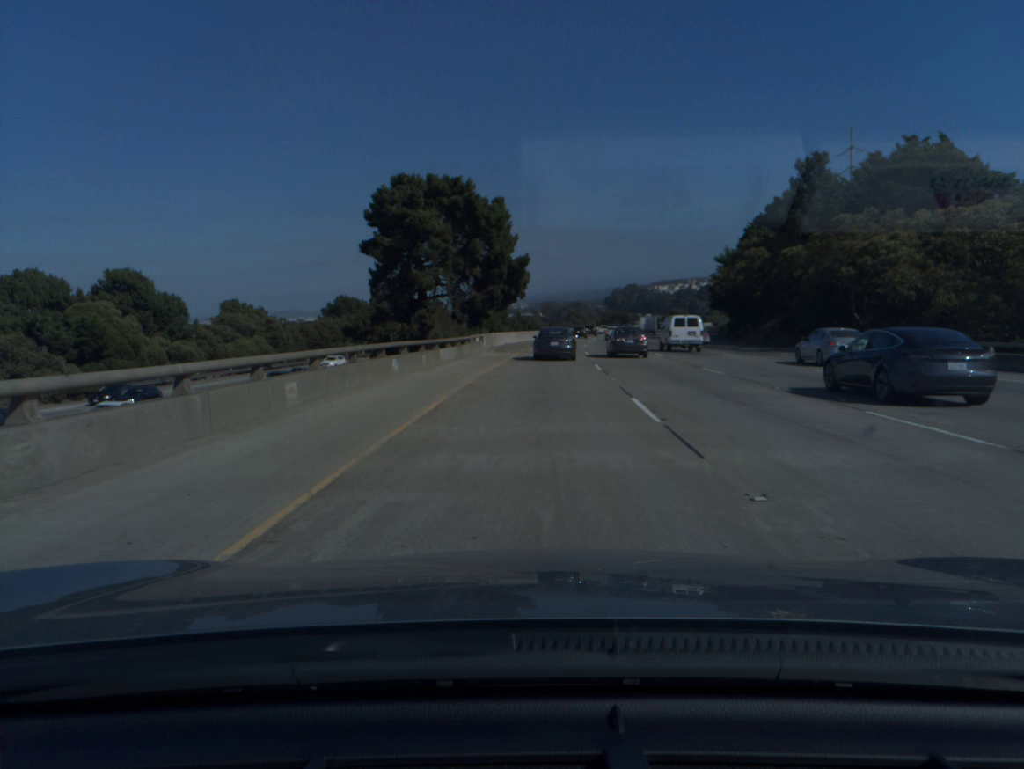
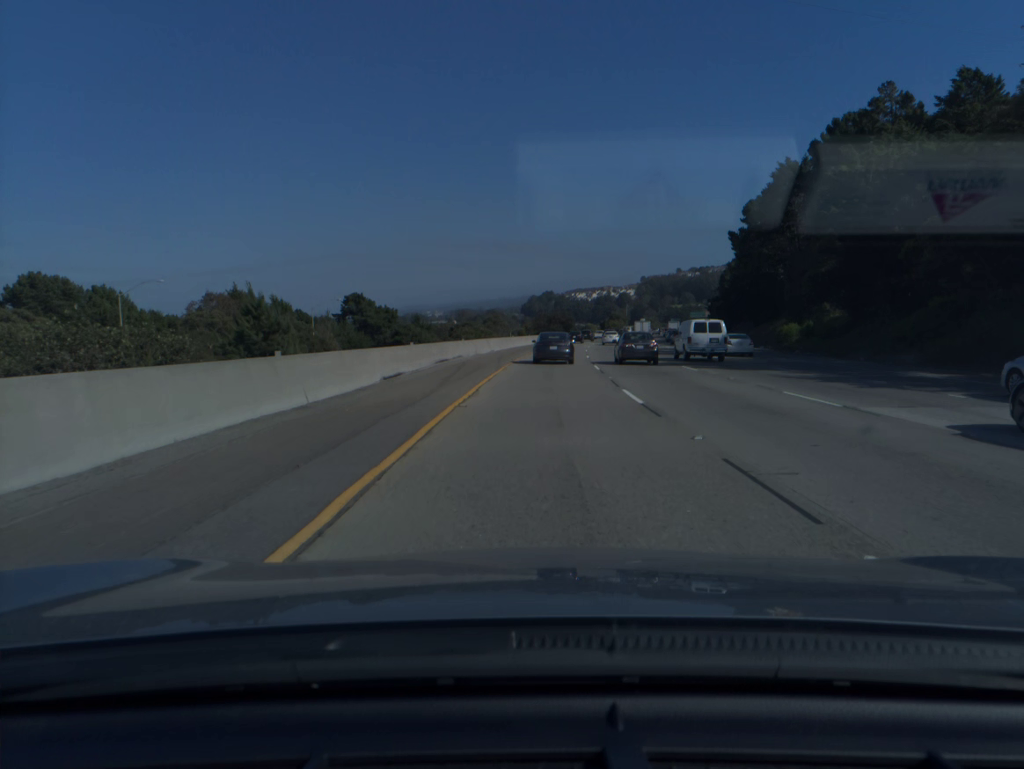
(+3.7, +73.9) m; +6°
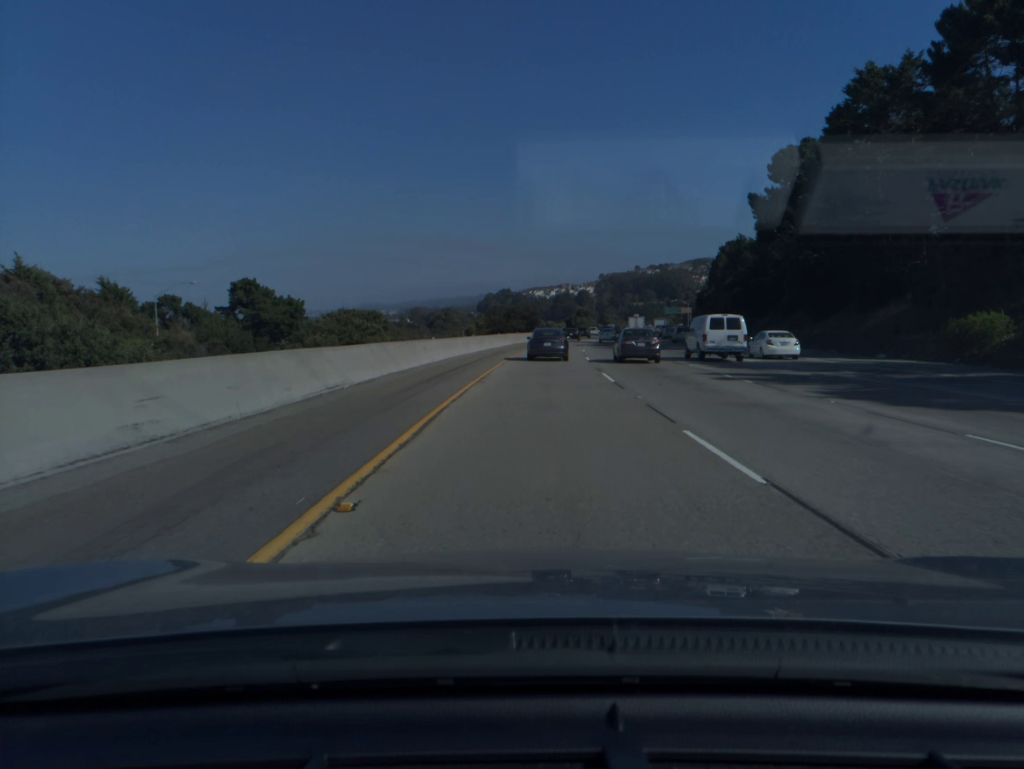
(+1.0, +37.9) m; +3°
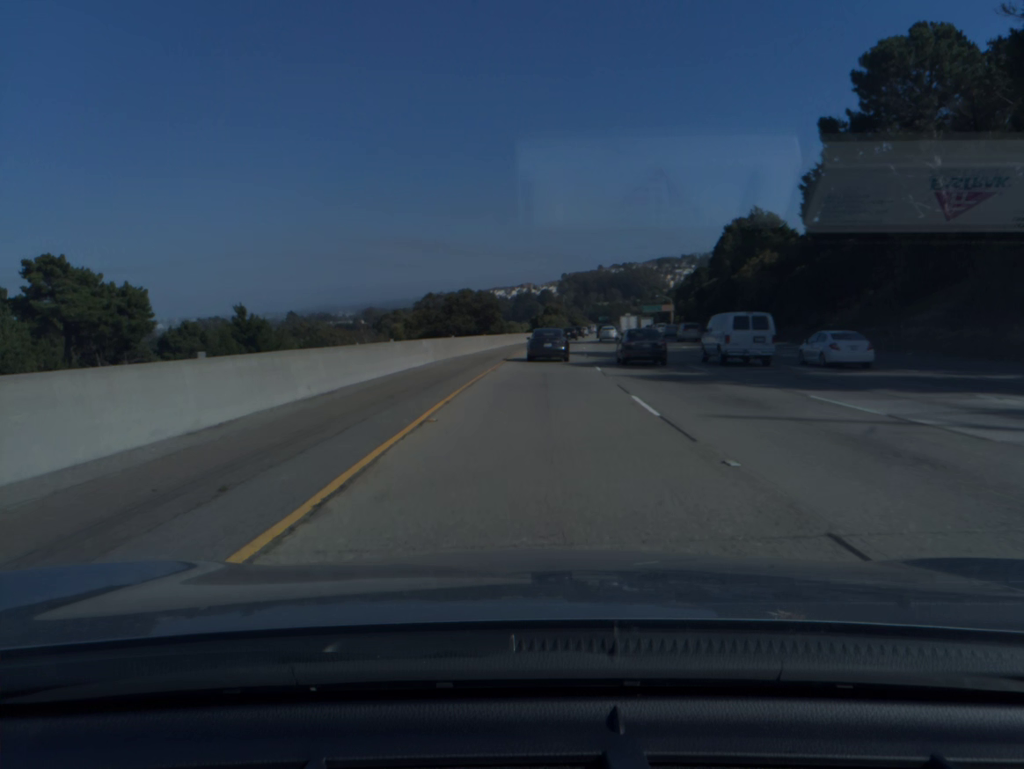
(+1.0, +38.1) m; +3°
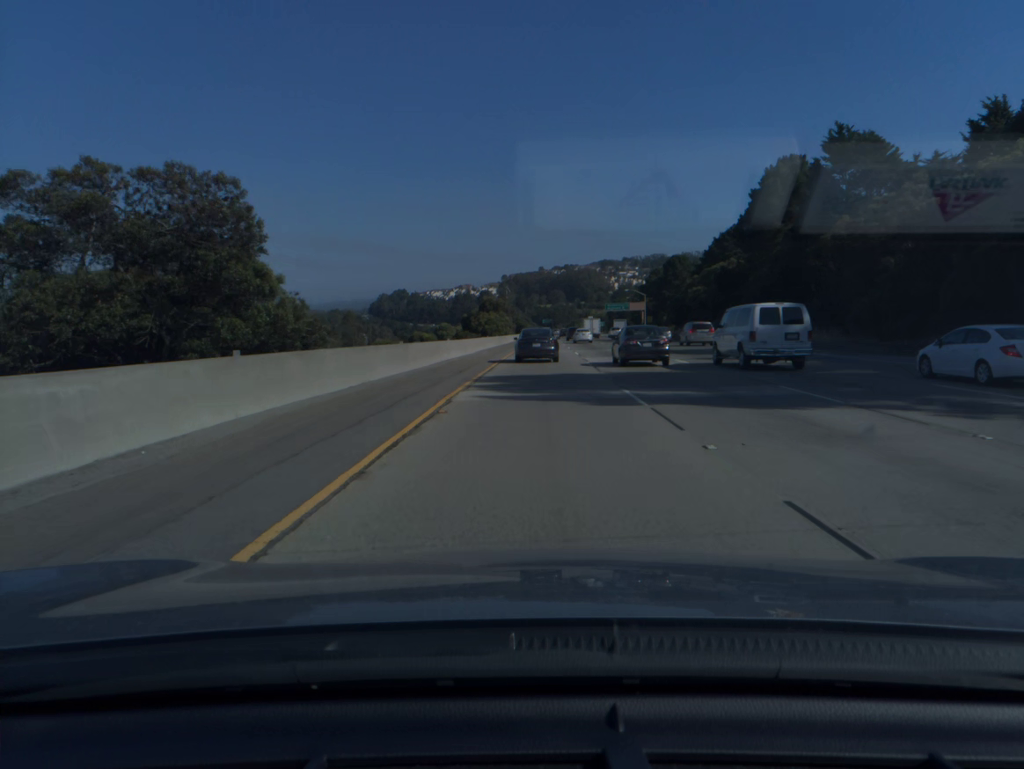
(+2.1, +57.2) m; +4°
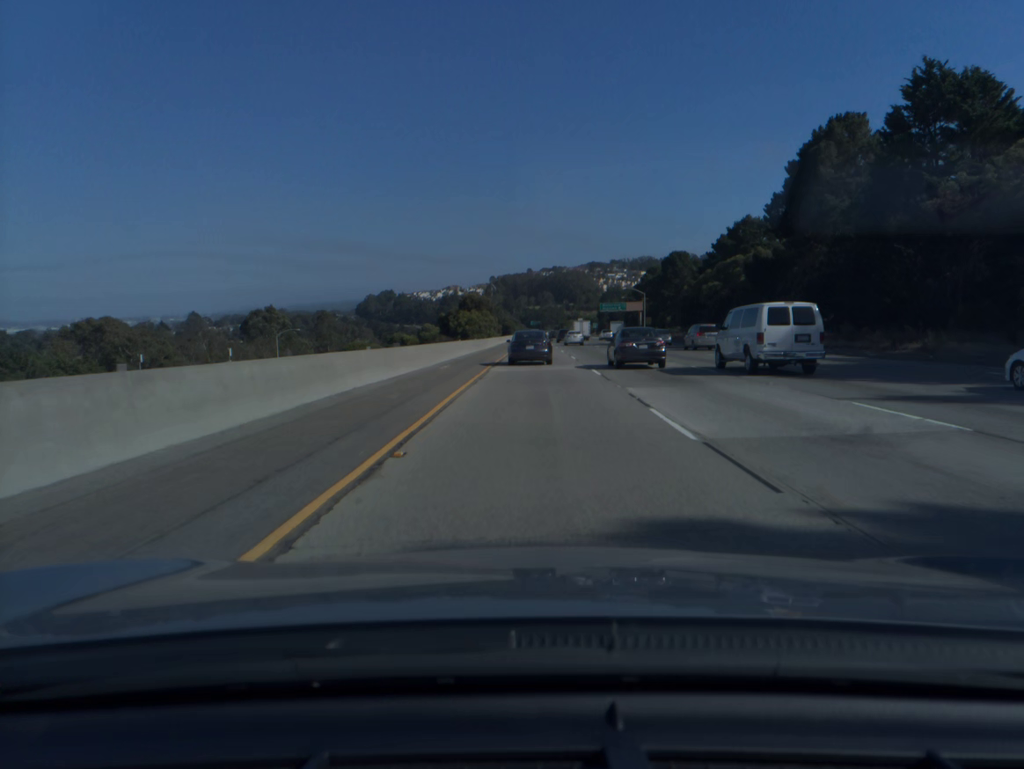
(+0.2, +19.0) m; +1°
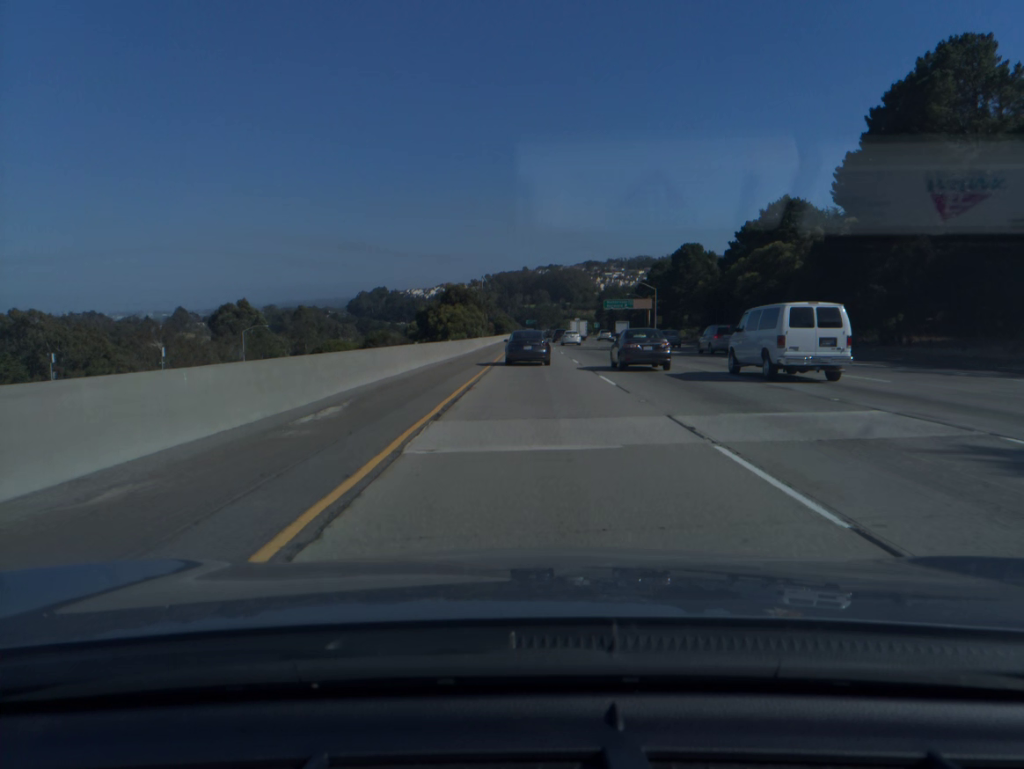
(0.0, +19.0) m; 0°
